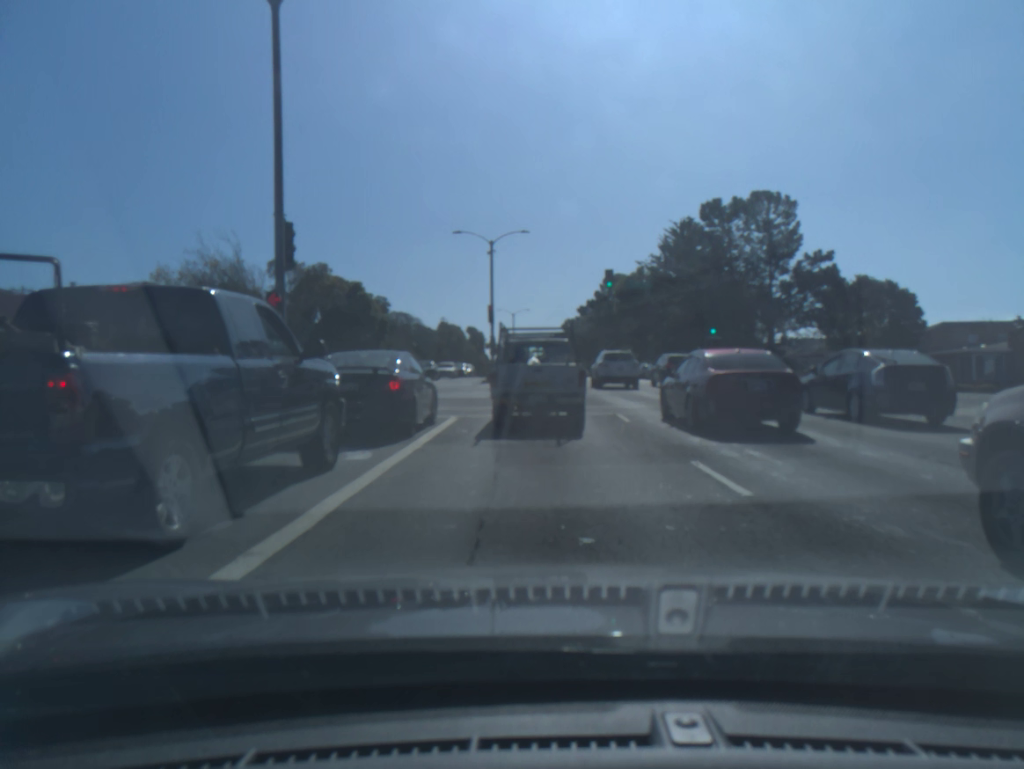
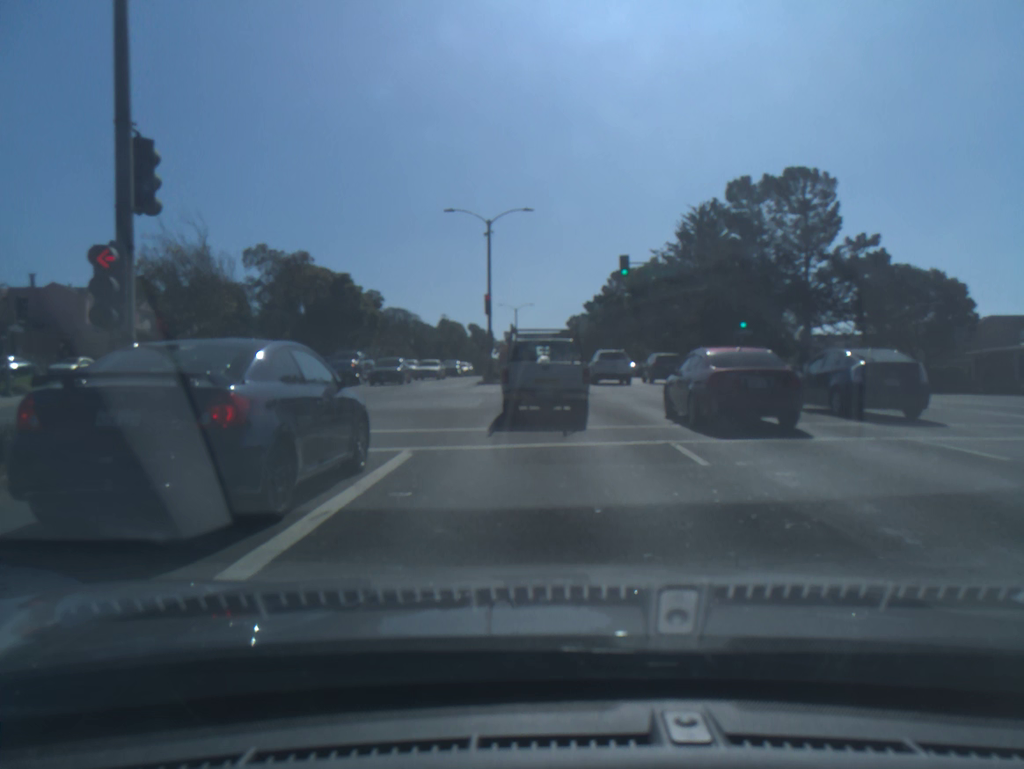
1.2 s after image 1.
(0.0, +6.6) m; 0°
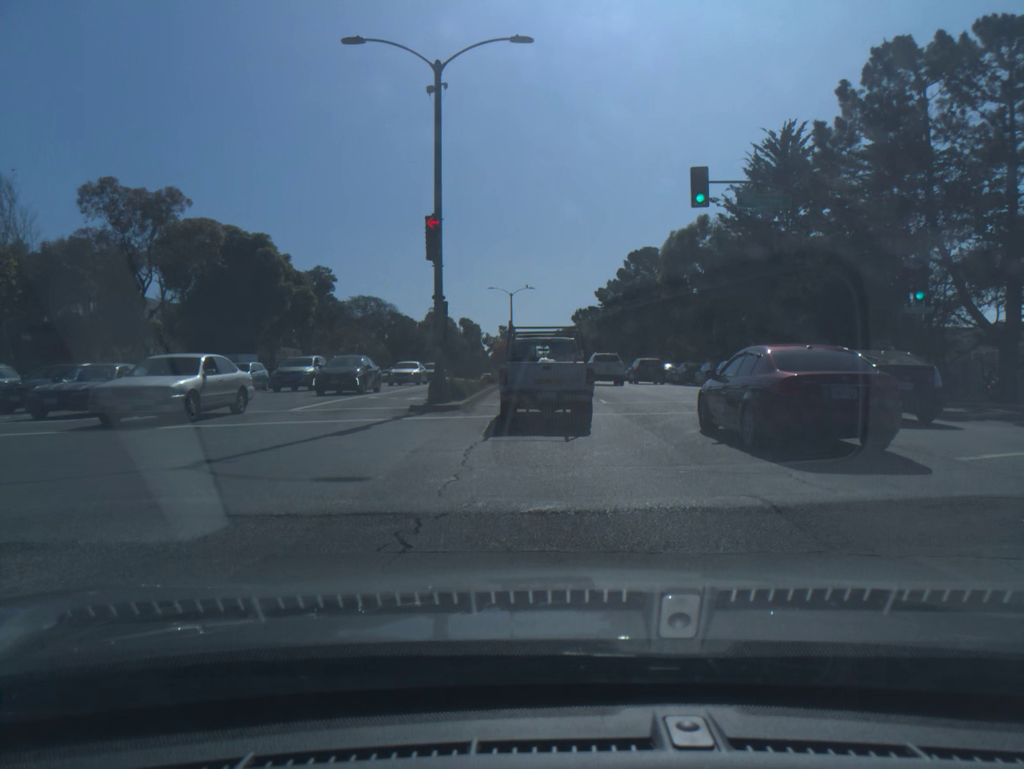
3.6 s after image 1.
(0.0, +21.1) m; 0°
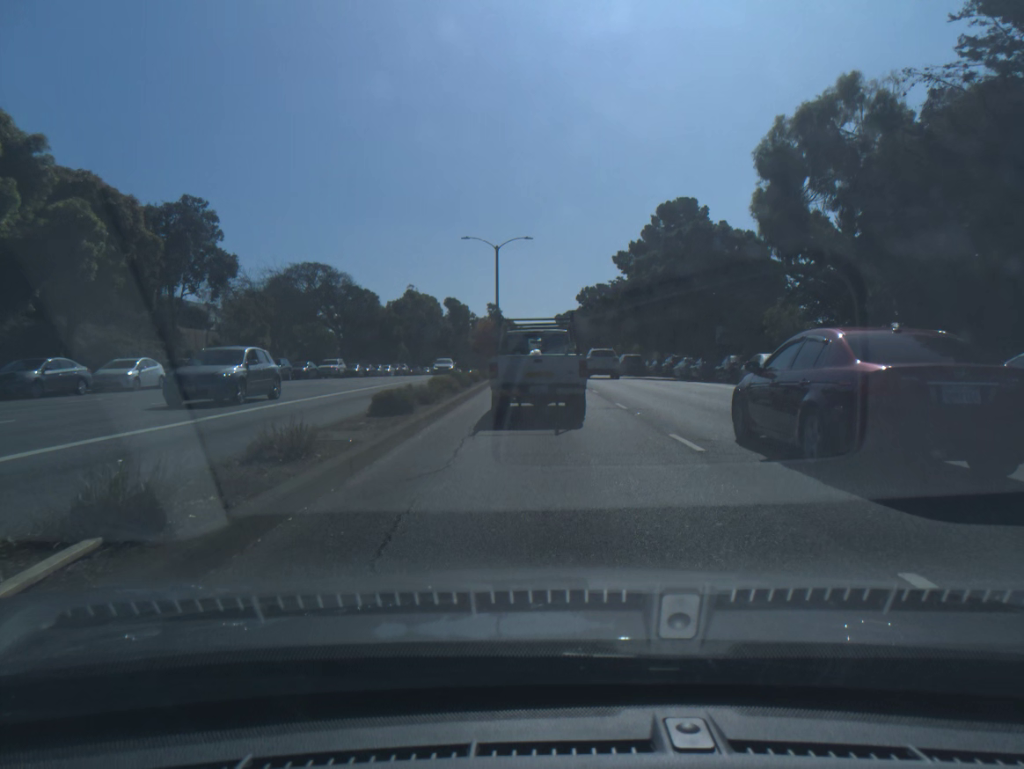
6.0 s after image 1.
(0.0, +26.1) m; 0°
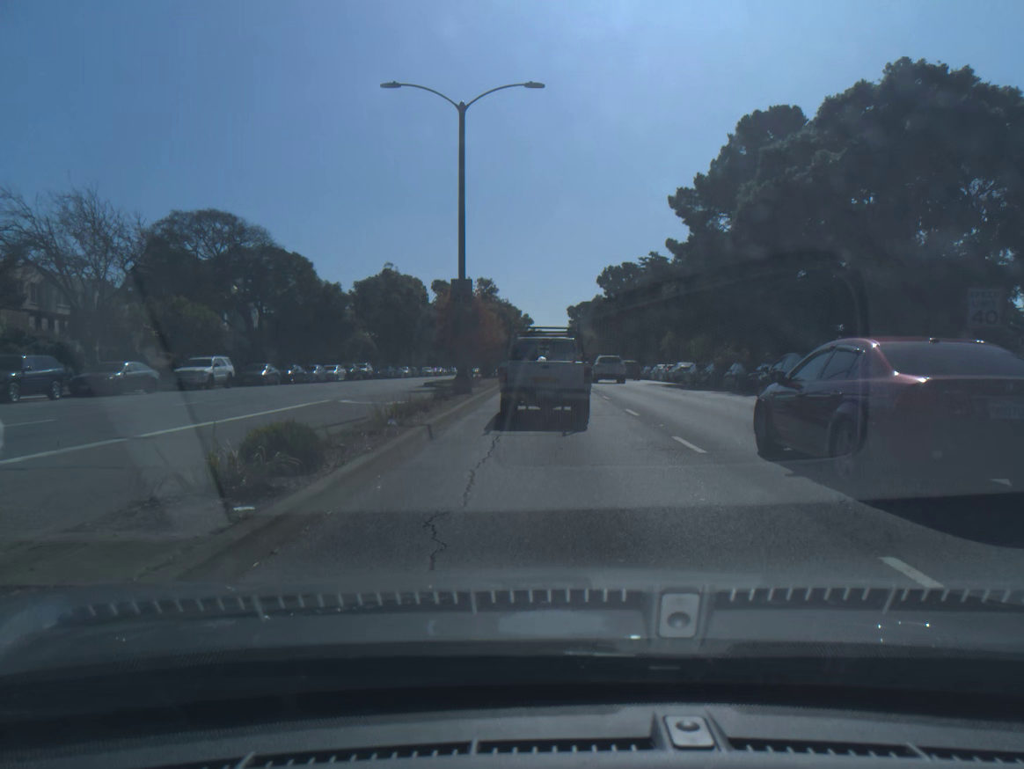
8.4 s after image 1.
(-0.1, +29.0) m; -1°
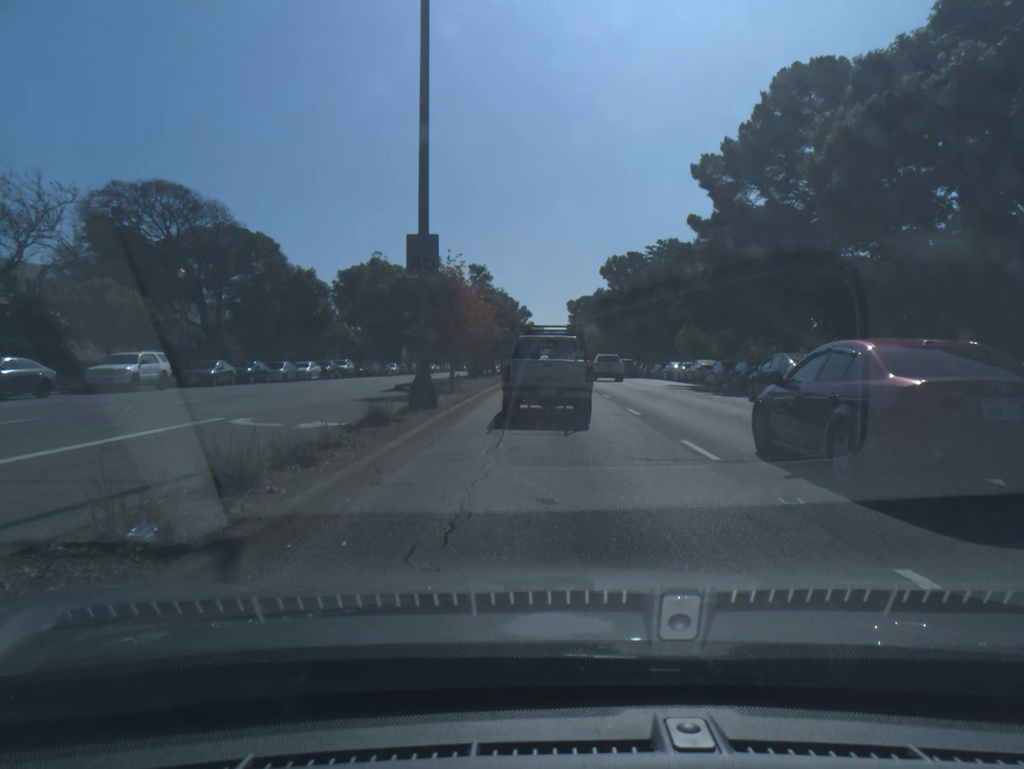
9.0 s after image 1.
(0.0, +7.6) m; 0°
